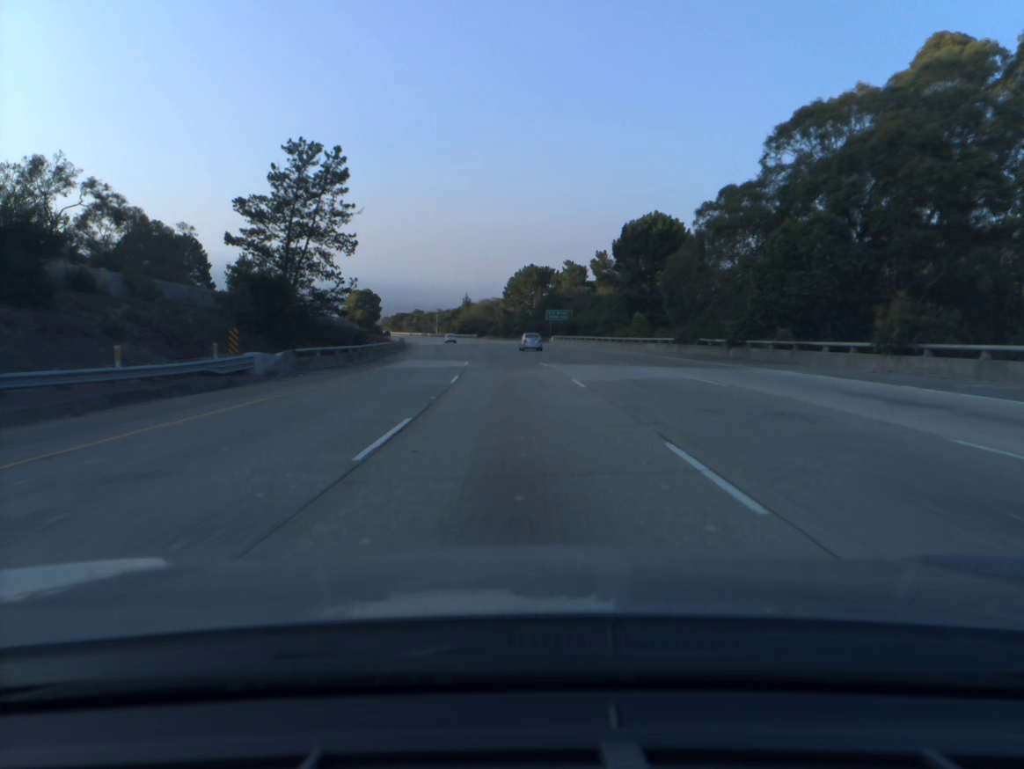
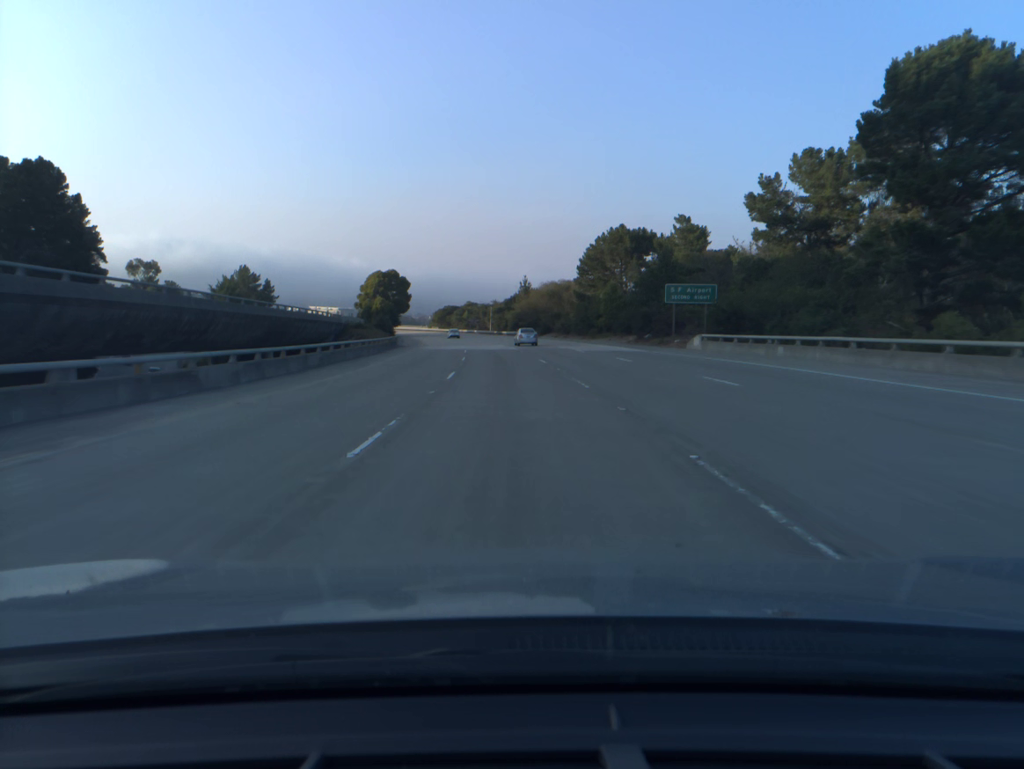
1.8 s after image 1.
(-2.4, +59.8) m; -5°
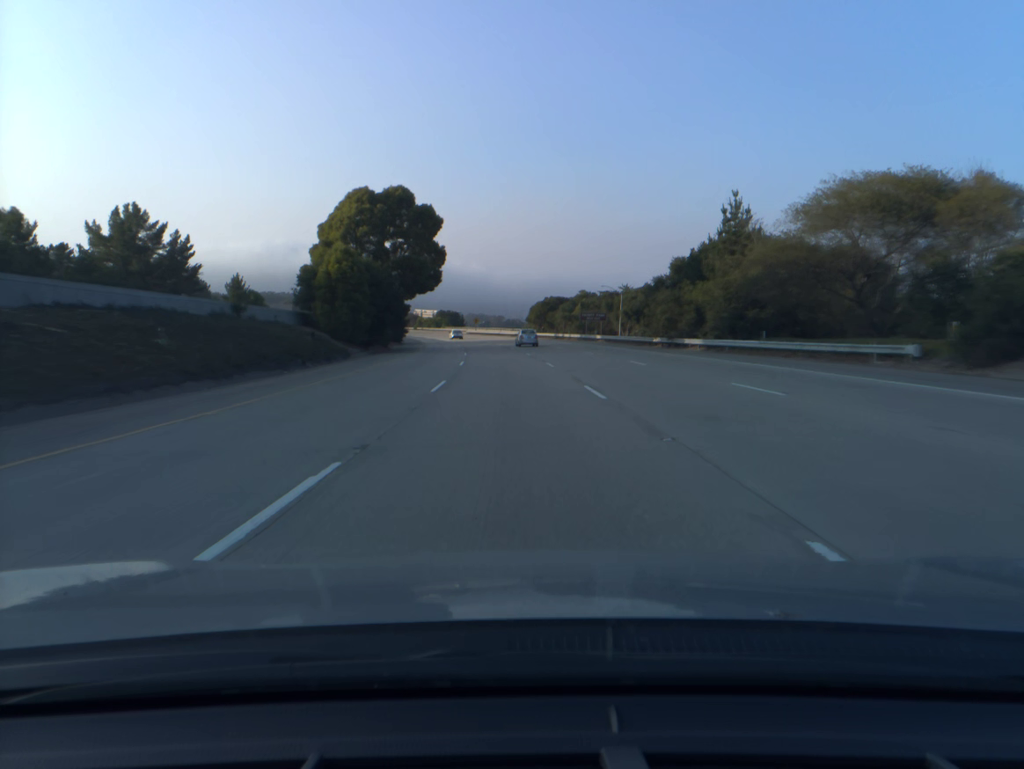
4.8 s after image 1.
(-7.3, +99.6) m; -8°
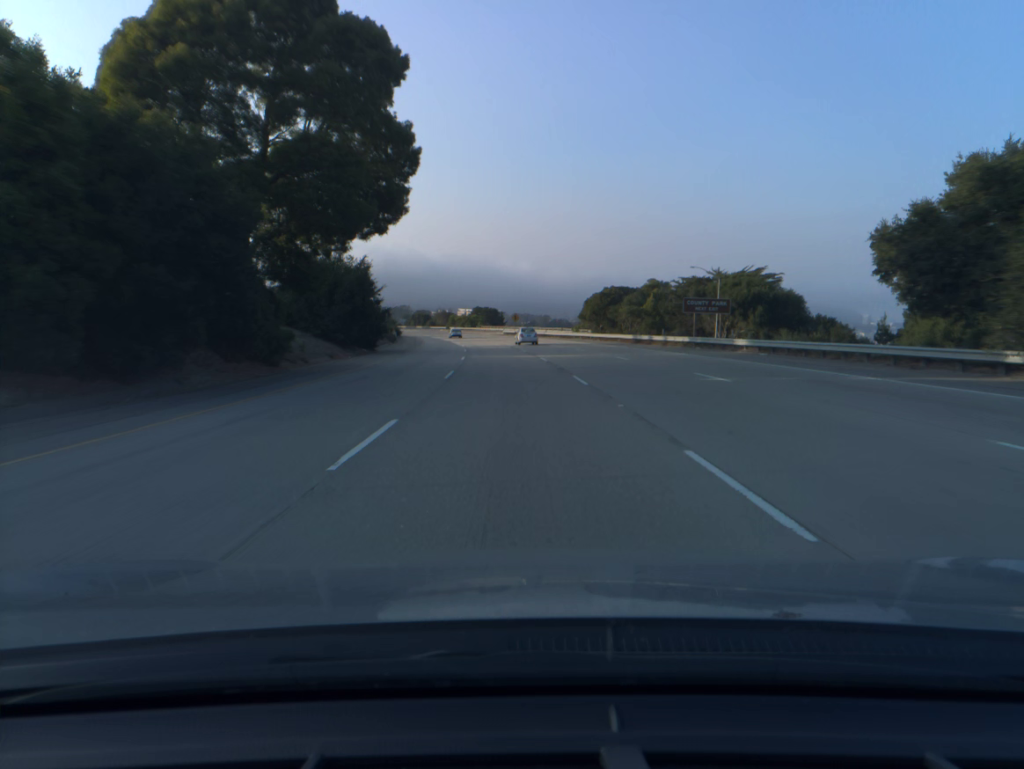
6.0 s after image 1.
(-1.2, +39.8) m; -3°
